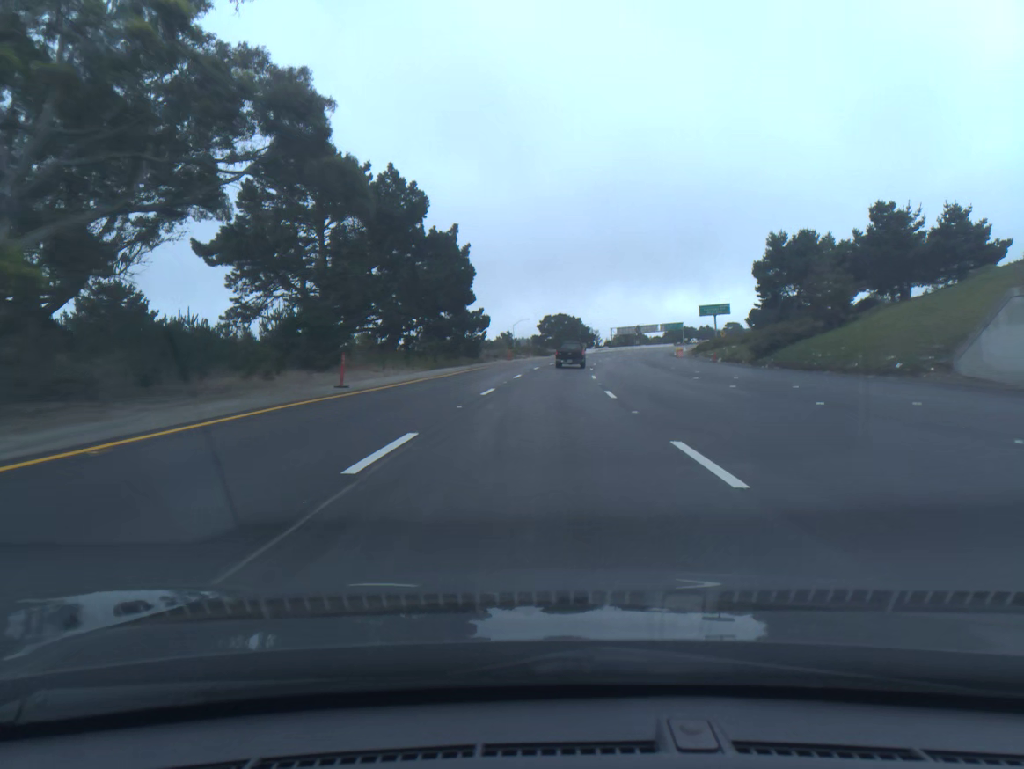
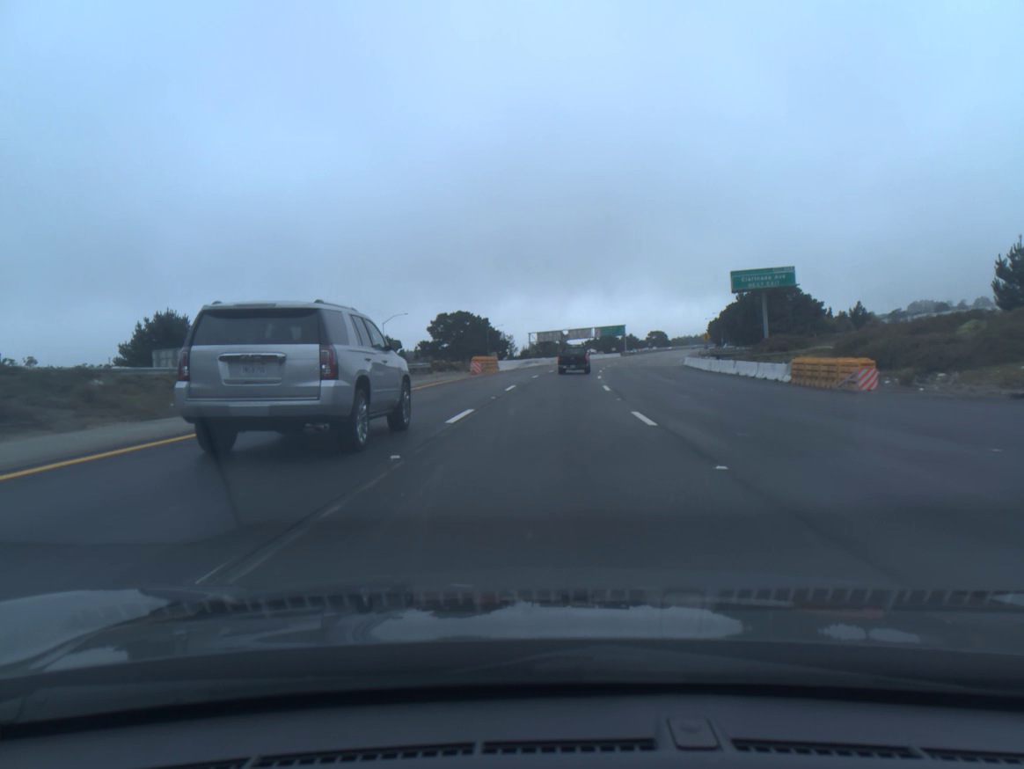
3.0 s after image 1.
(+3.9, +78.4) m; +6°
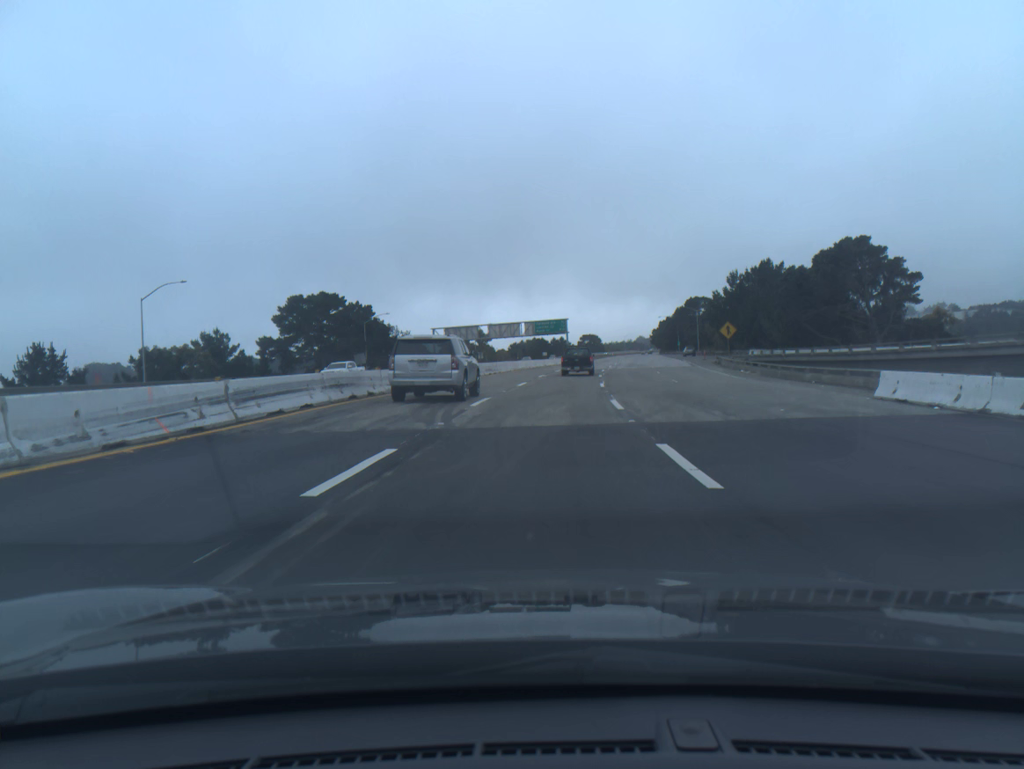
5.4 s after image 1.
(+3.2, +61.1) m; +6°
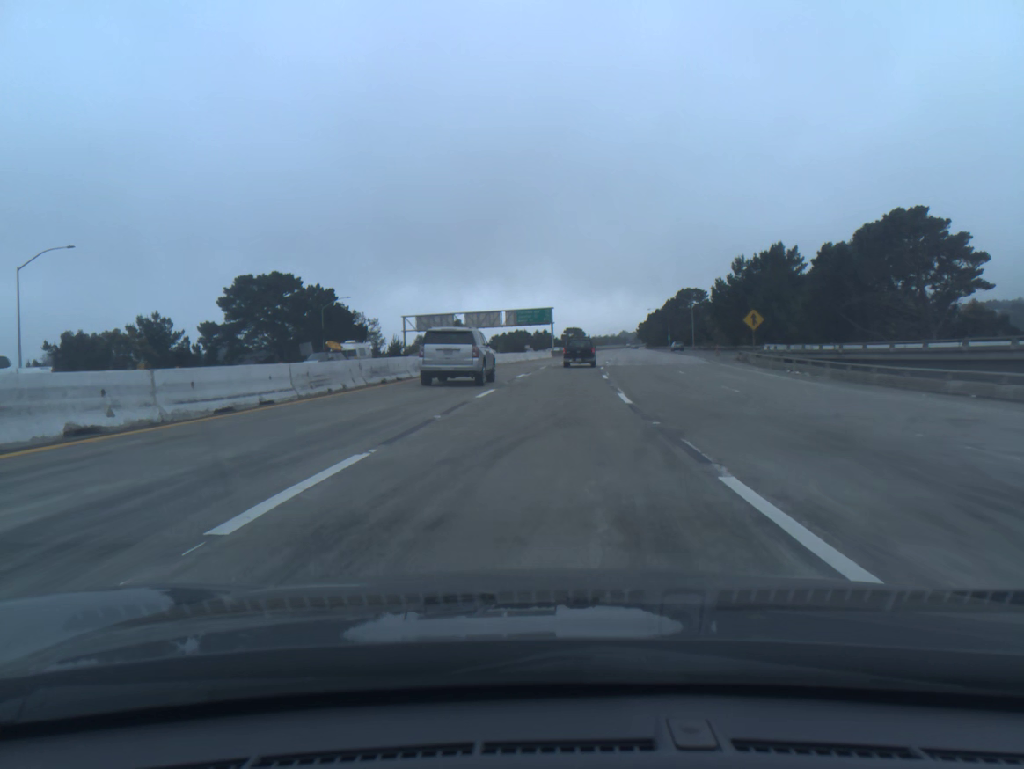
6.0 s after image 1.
(+0.1, +15.1) m; +1°
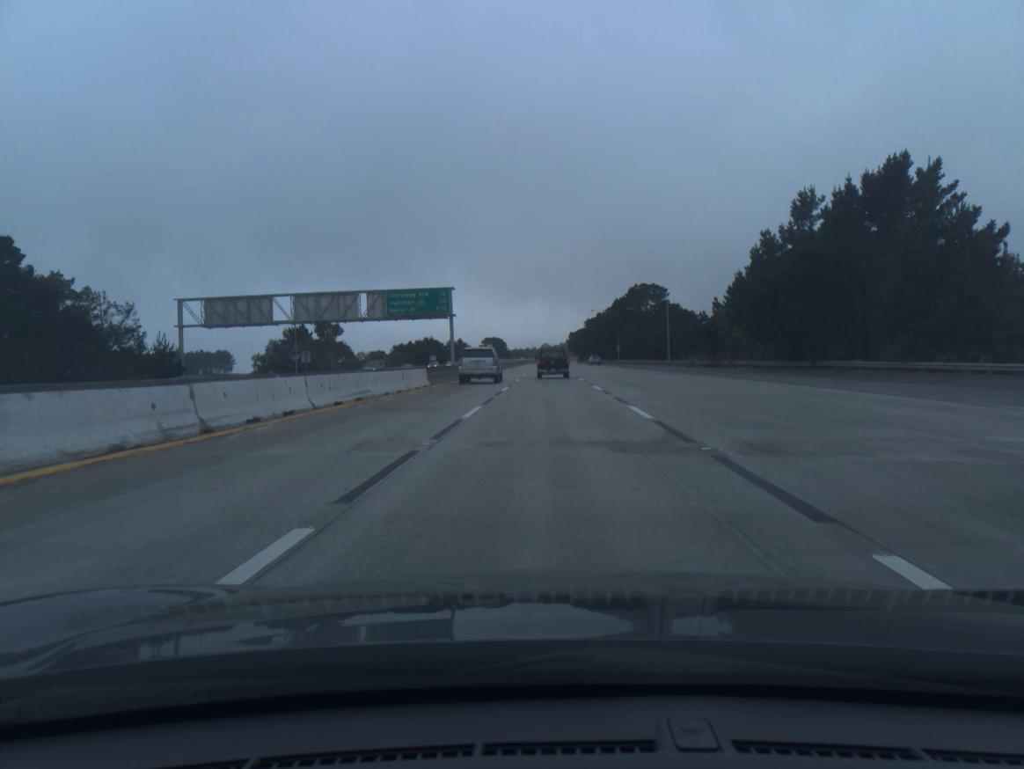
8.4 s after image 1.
(+3.0, +59.4) m; +6°
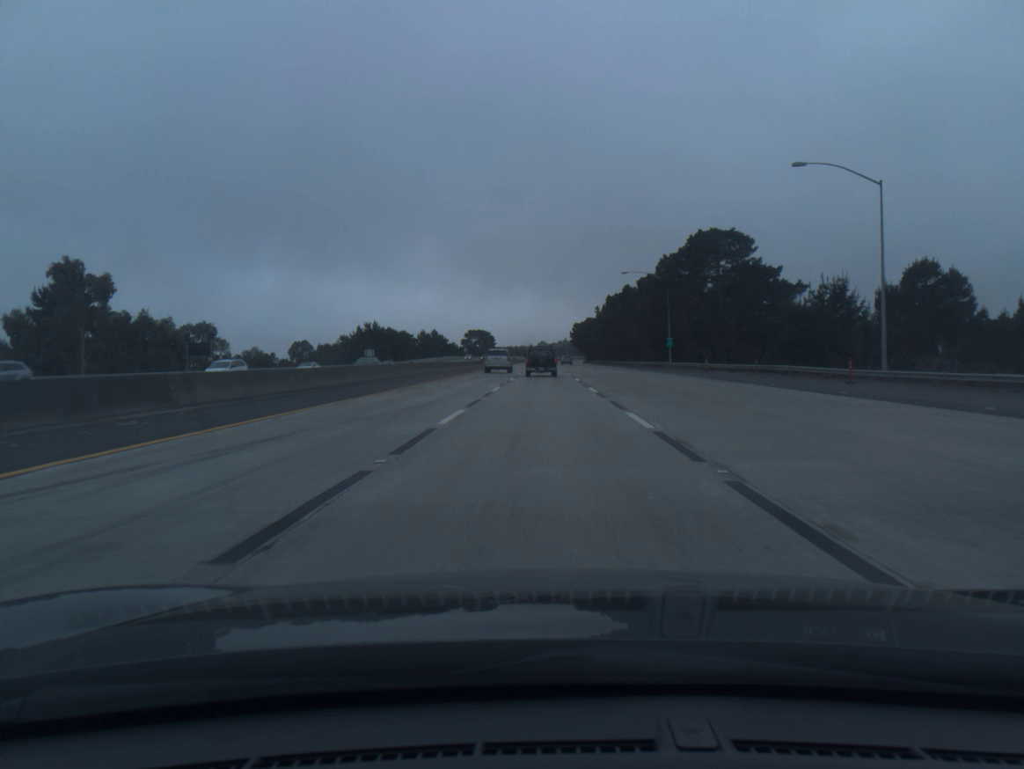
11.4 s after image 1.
(+0.8, +73.2) m; 0°
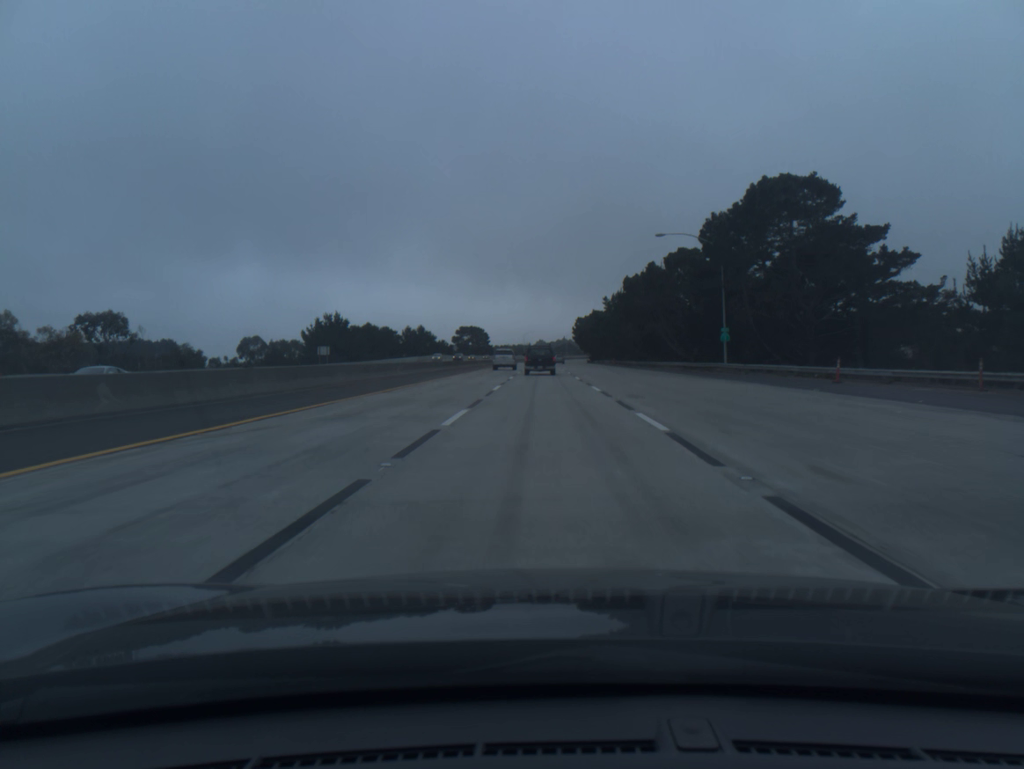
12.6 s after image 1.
(0.0, +29.1) m; 0°
